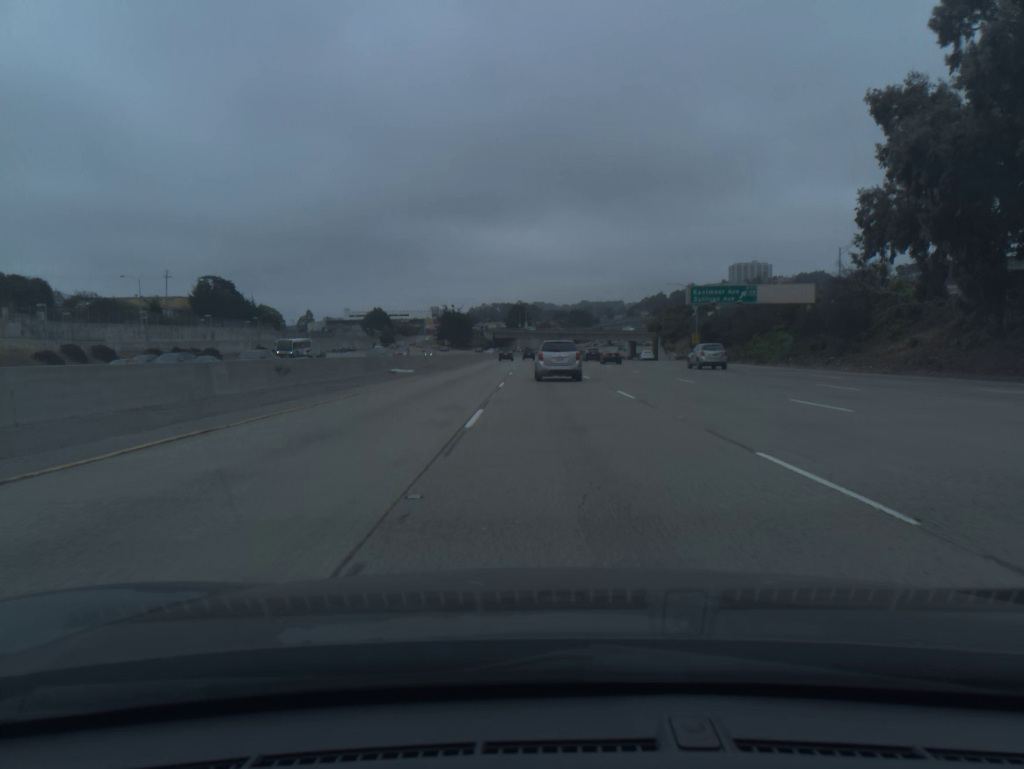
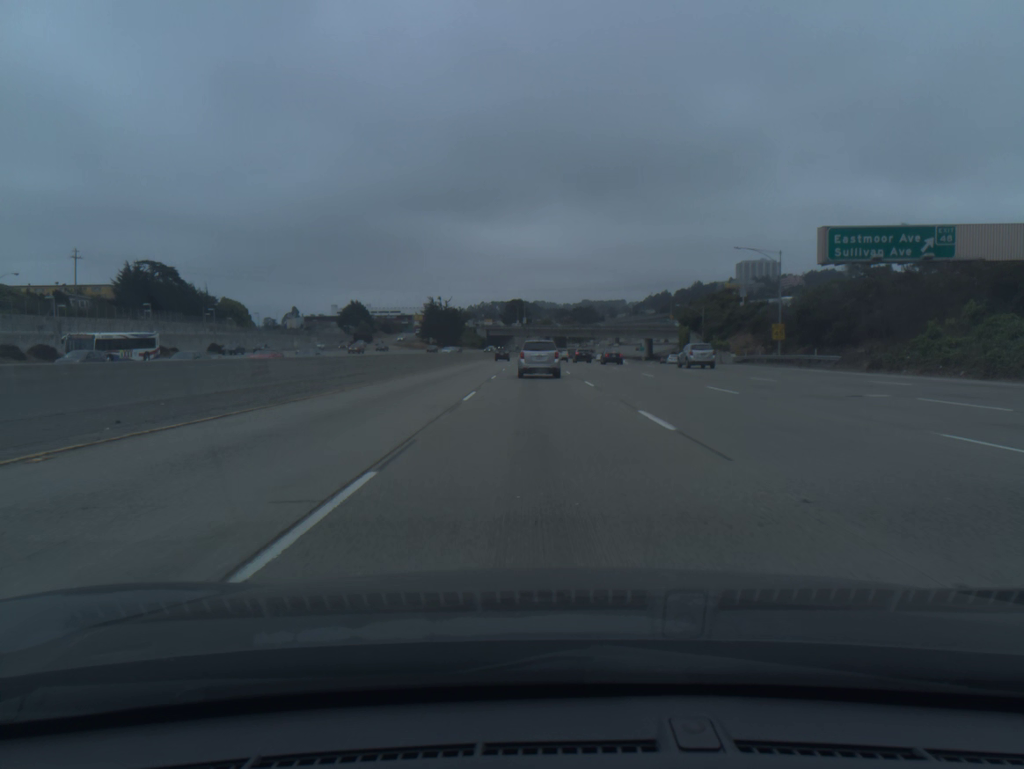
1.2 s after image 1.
(-0.2, +37.7) m; 0°
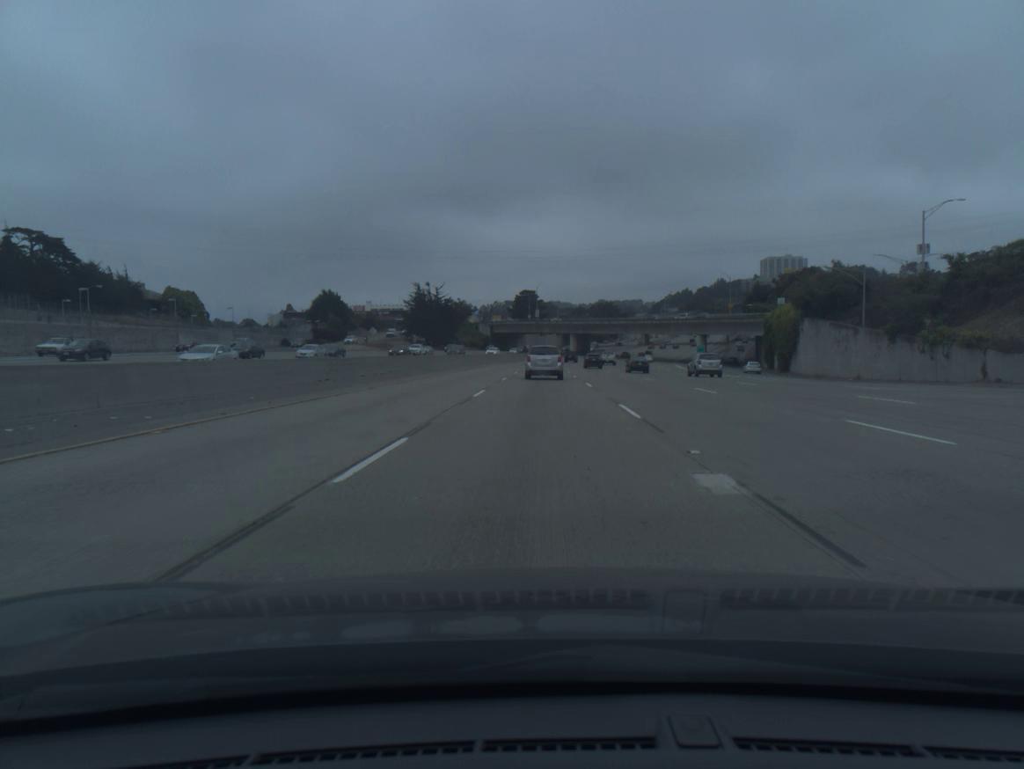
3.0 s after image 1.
(-0.4, +55.4) m; -1°
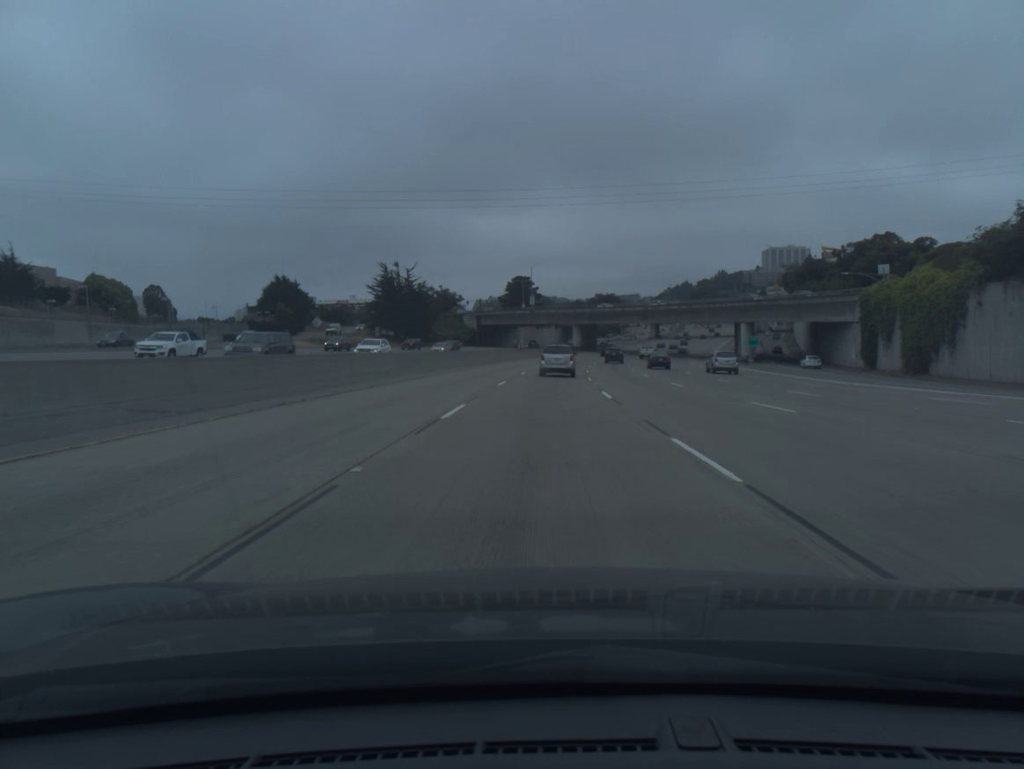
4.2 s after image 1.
(0.0, +36.6) m; 0°
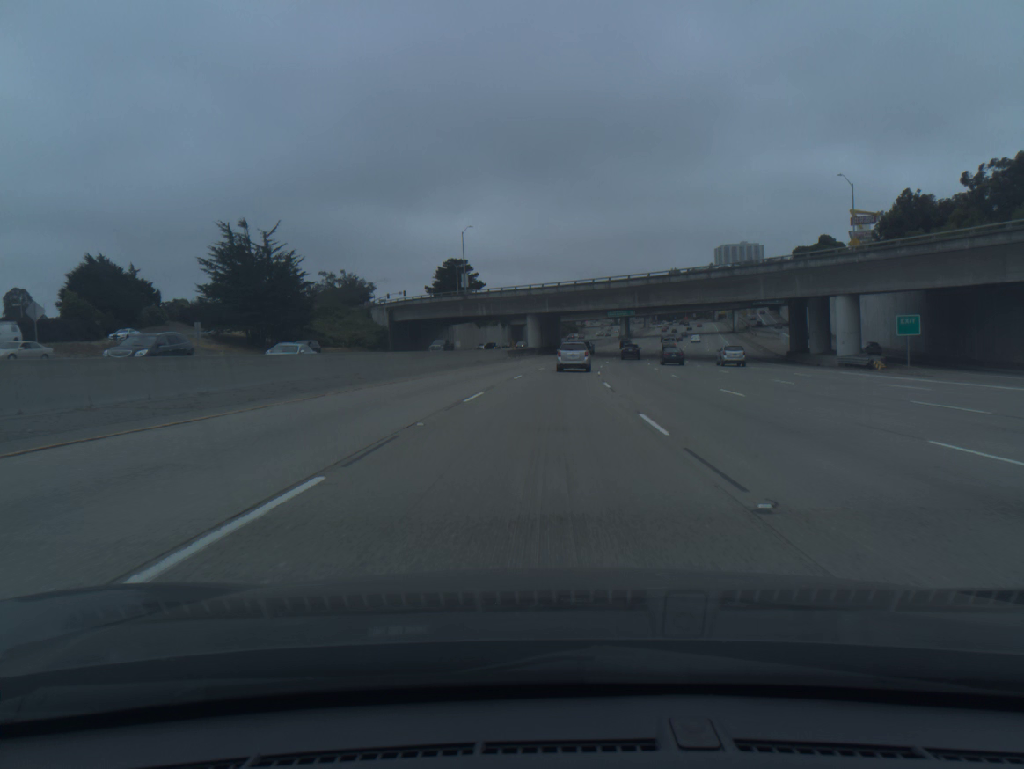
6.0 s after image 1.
(+1.4, +54.6) m; +4°
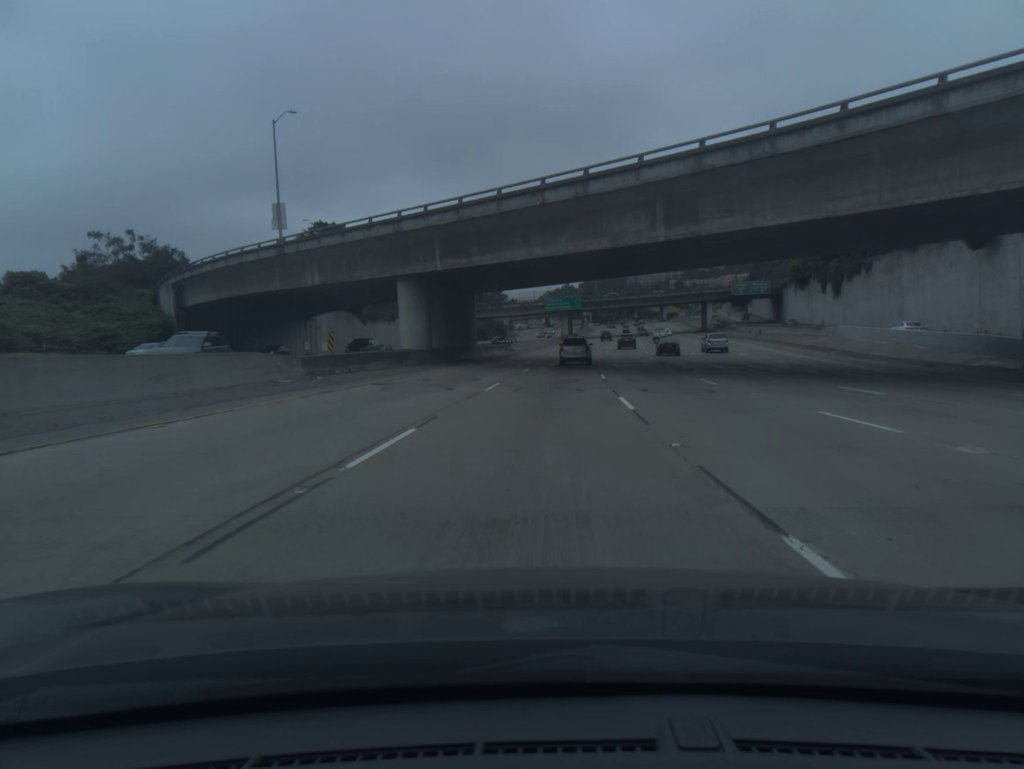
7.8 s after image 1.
(+2.4, +54.1) m; +5°
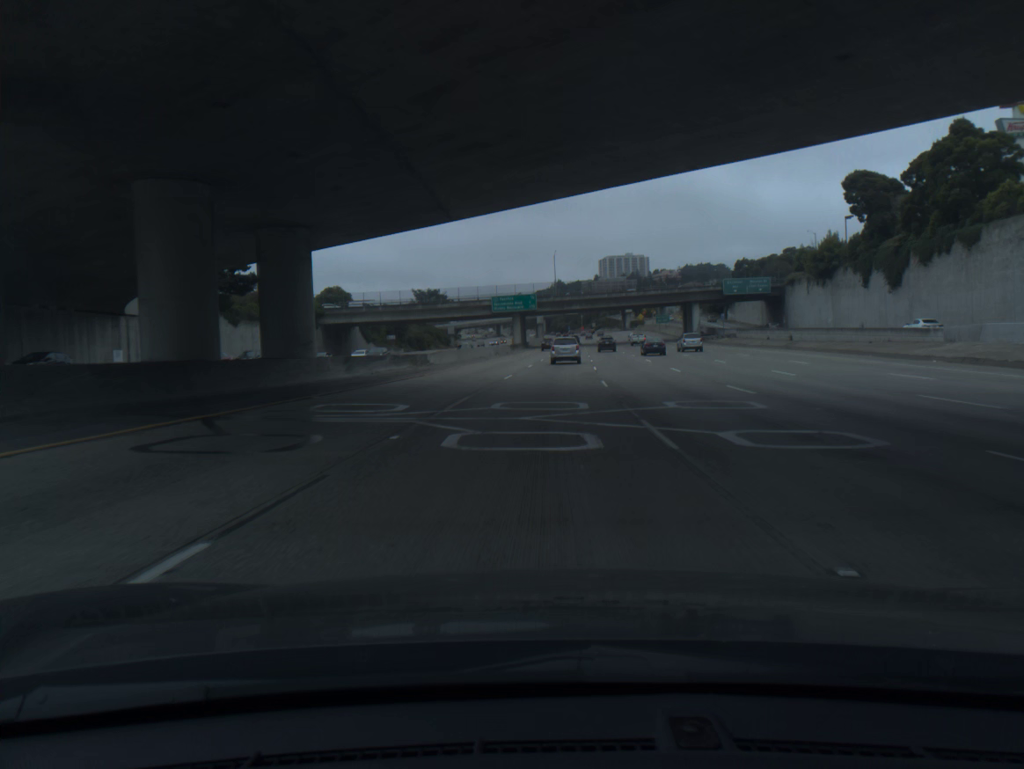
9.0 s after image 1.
(+1.1, +35.8) m; +3°
